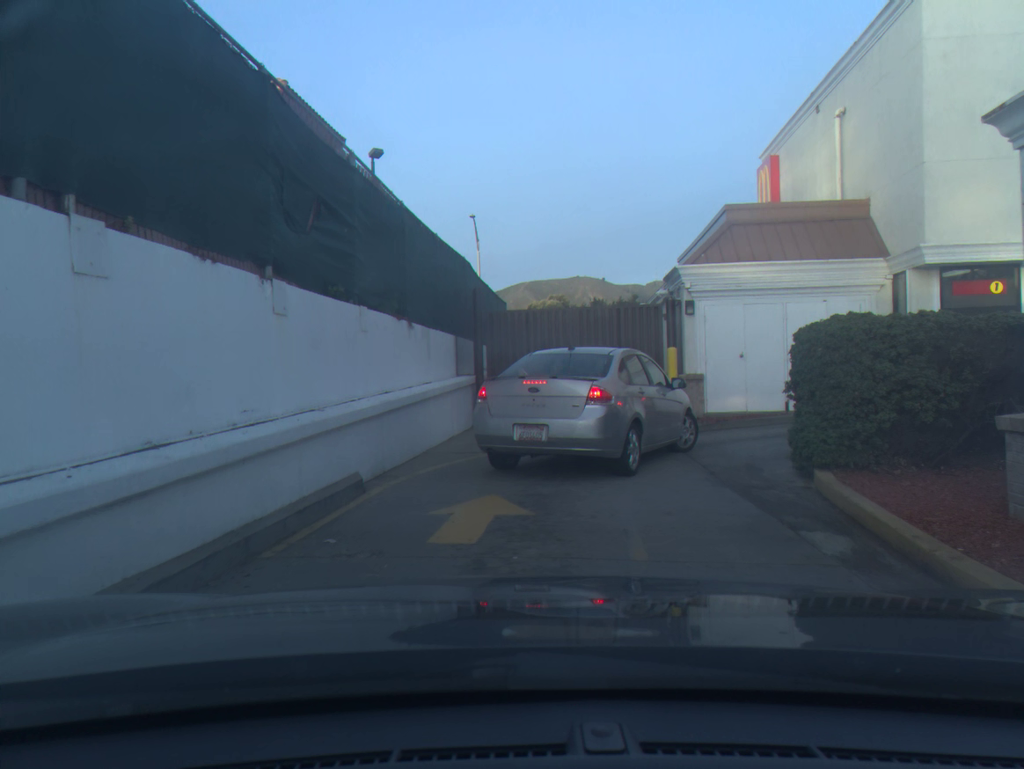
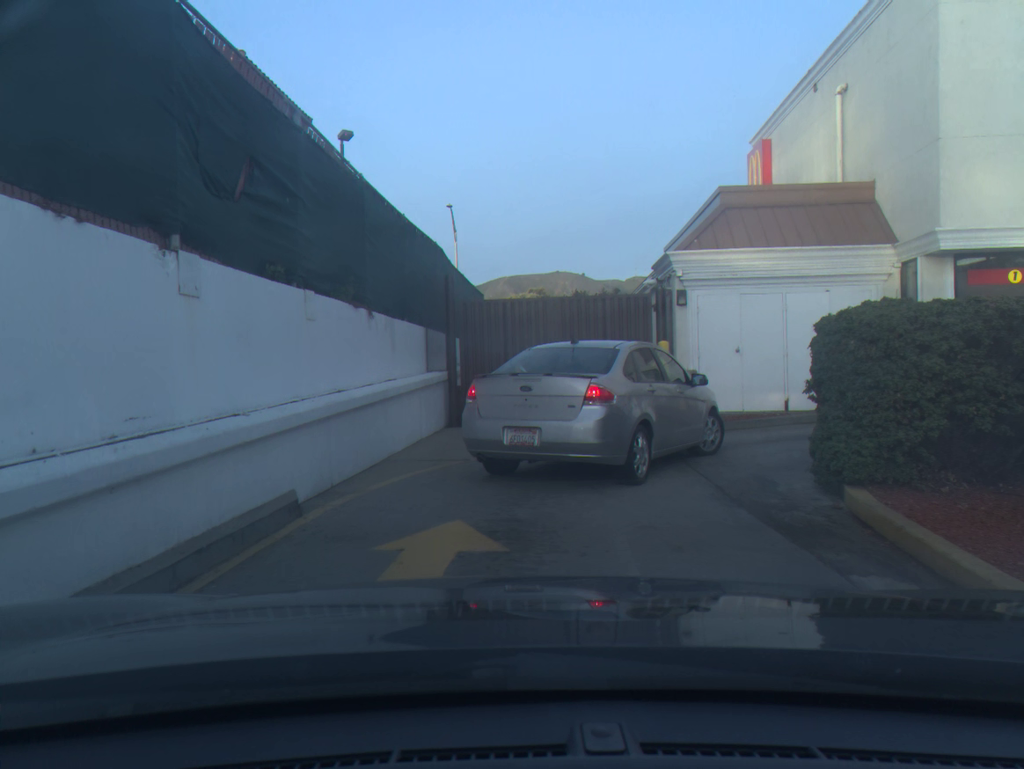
(+0.1, +1.3) m; +2°
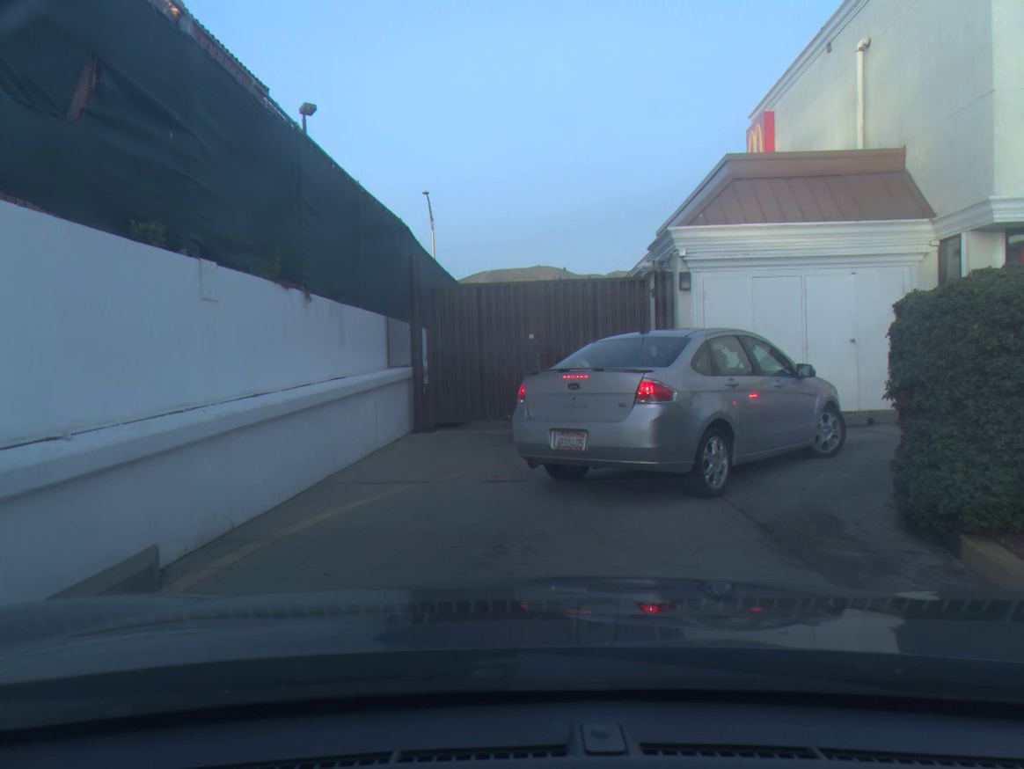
(+0.1, +2.1) m; +1°
